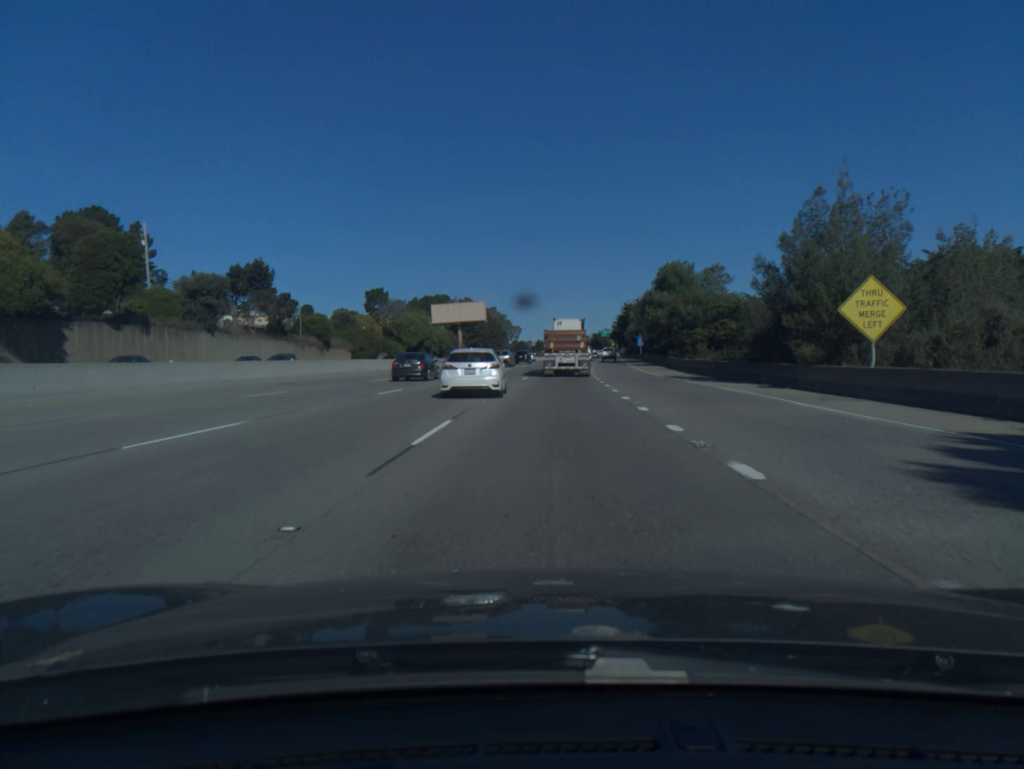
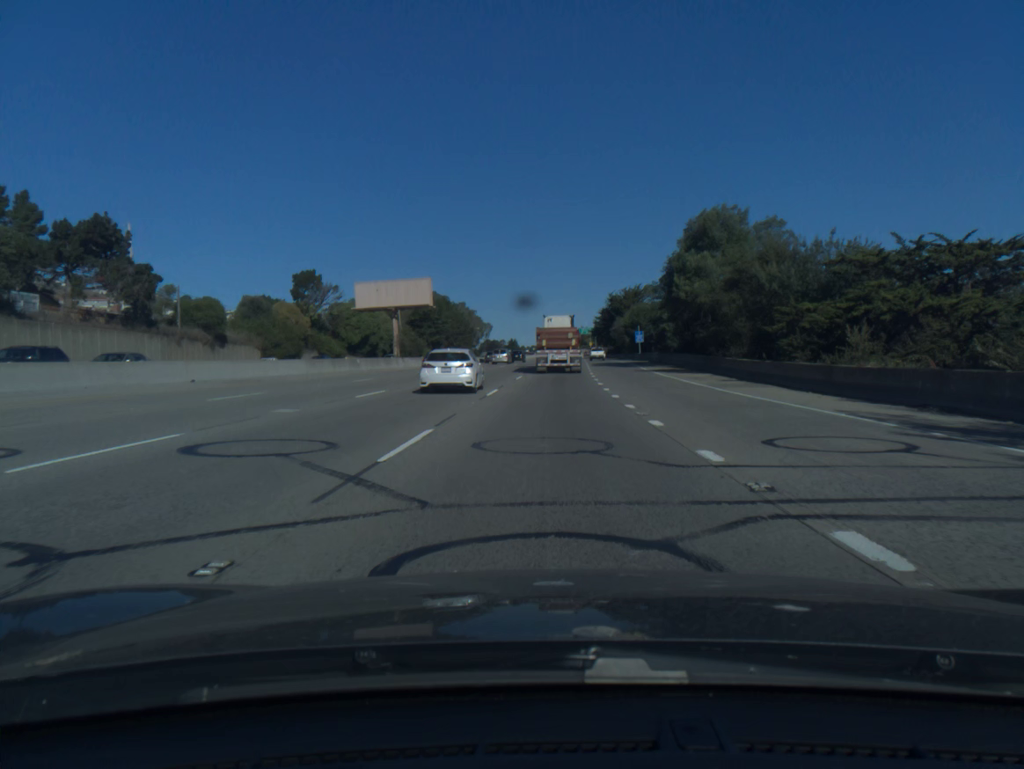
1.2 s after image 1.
(+0.5, +30.7) m; +2°
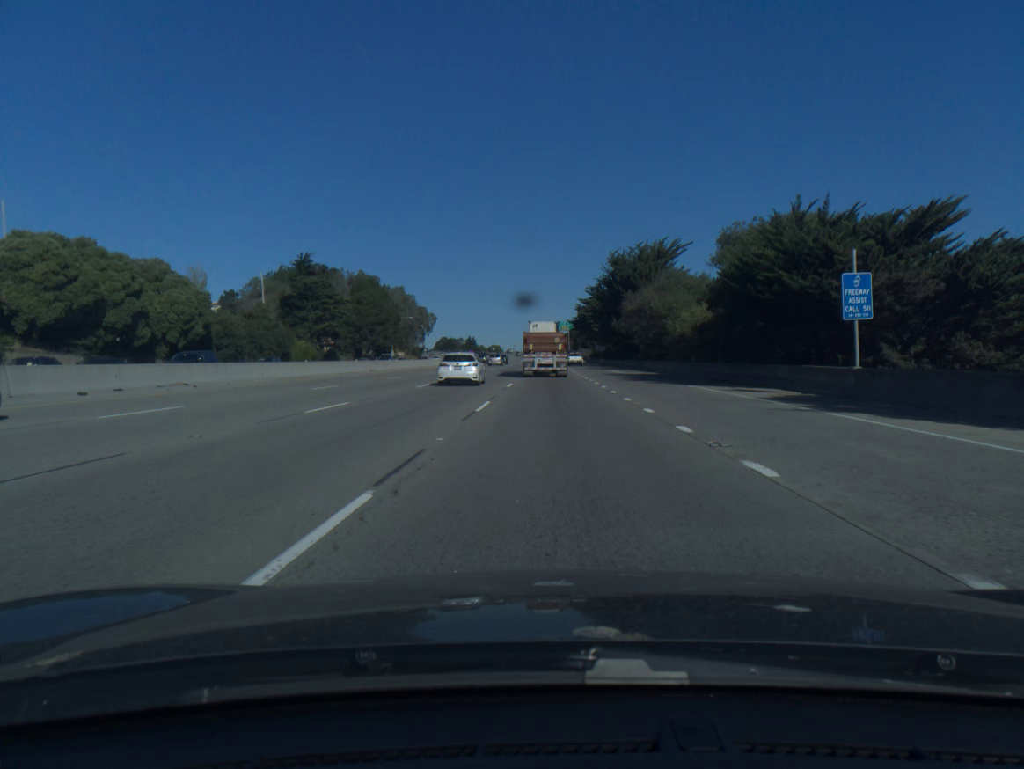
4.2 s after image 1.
(+2.2, +78.5) m; +3°
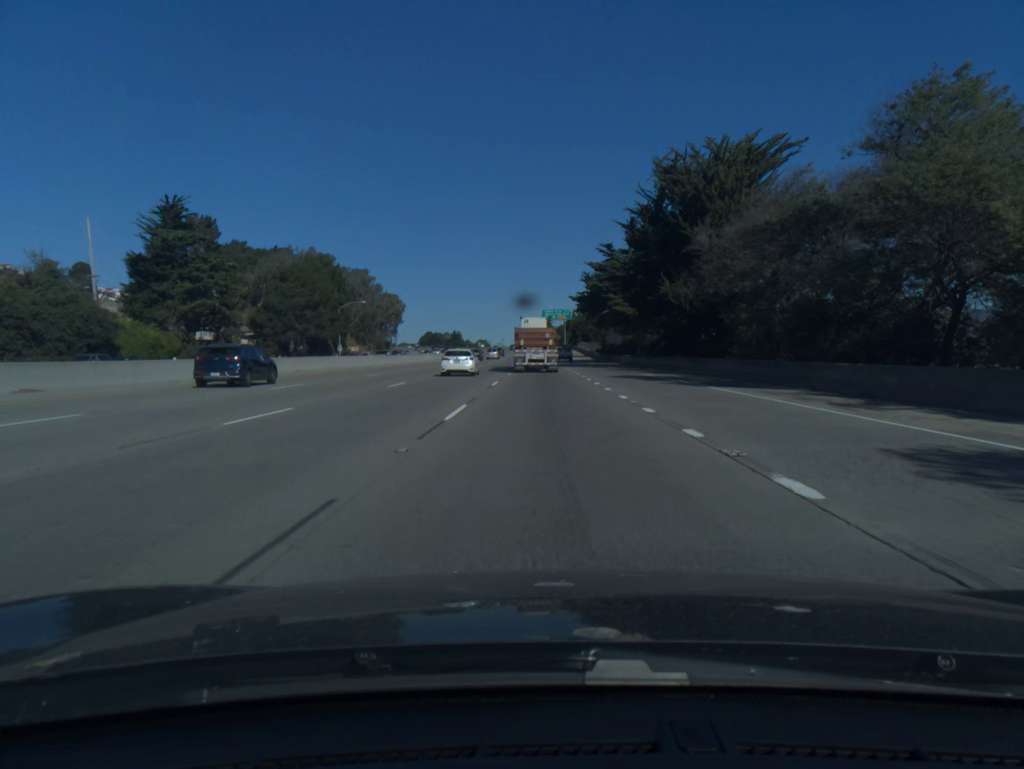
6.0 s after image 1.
(+0.4, +47.4) m; +1°
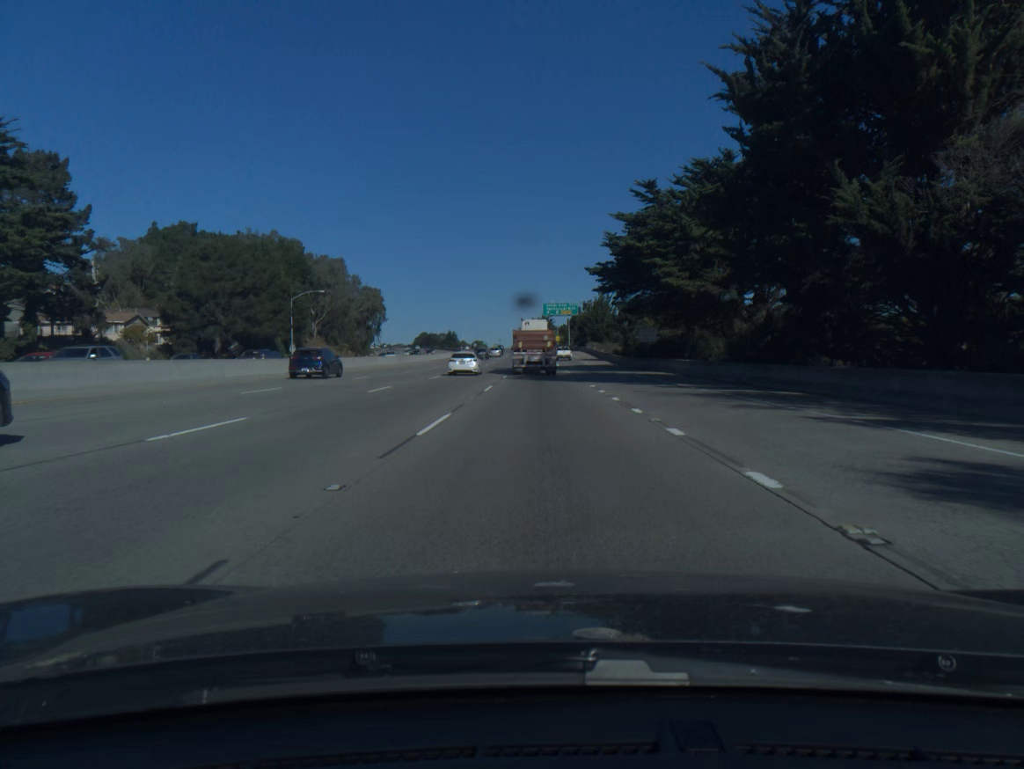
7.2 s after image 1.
(0.0, +31.4) m; 0°
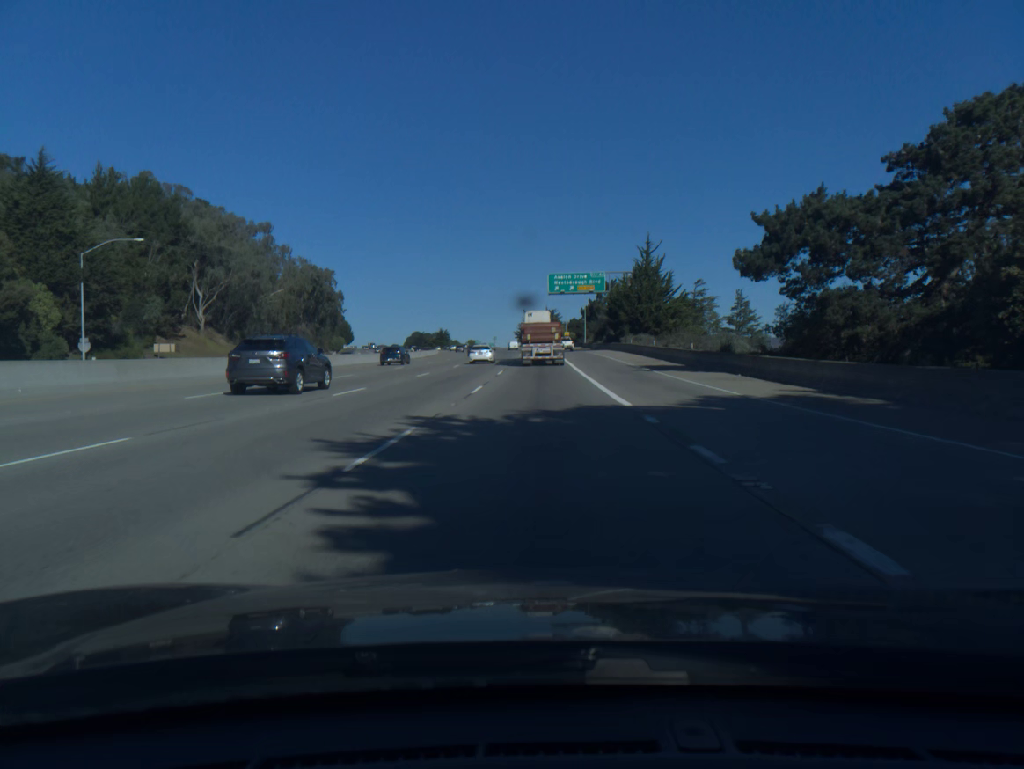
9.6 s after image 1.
(-0.2, +62.2) m; 0°
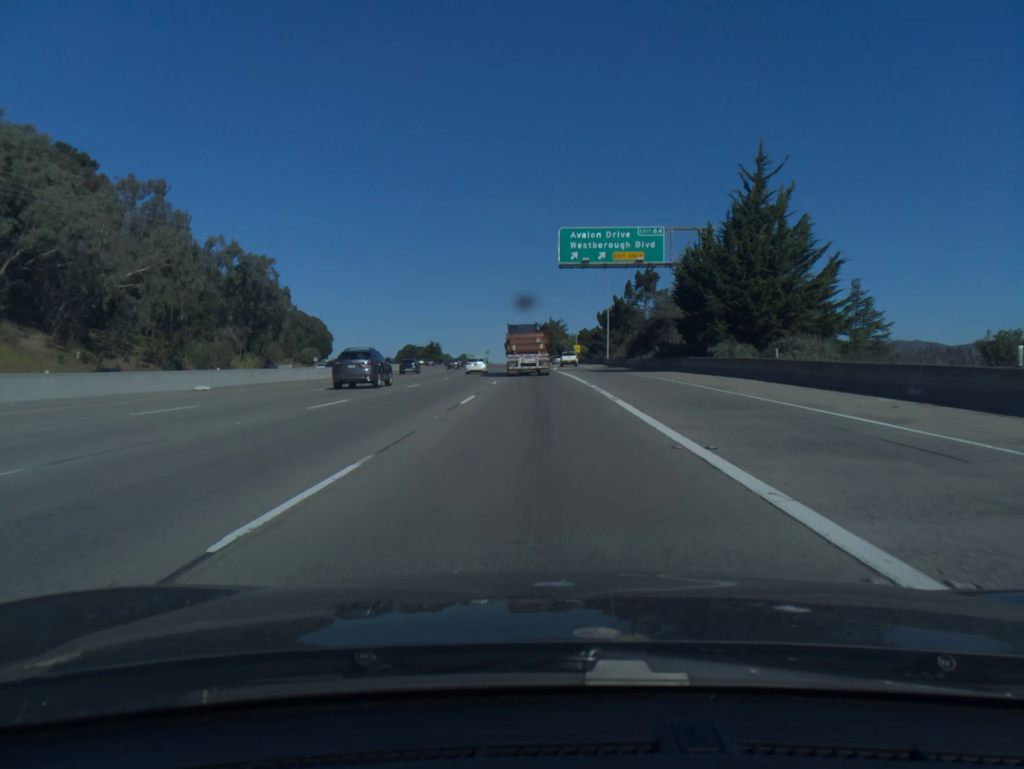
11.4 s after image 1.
(0.0, +46.6) m; 0°
